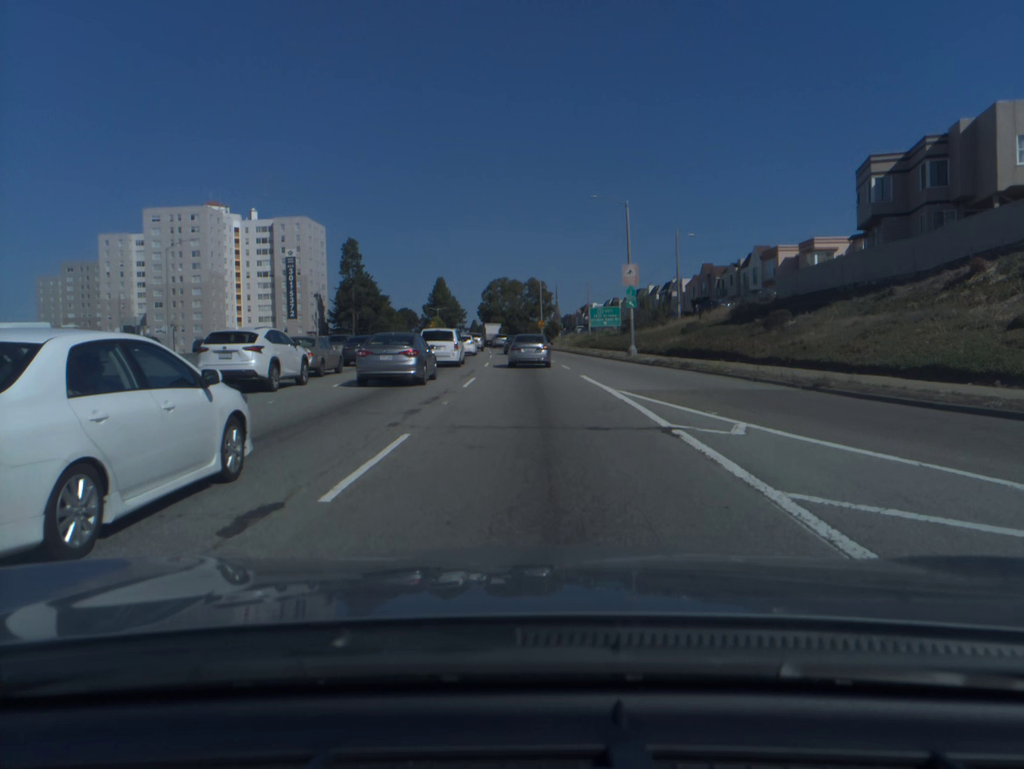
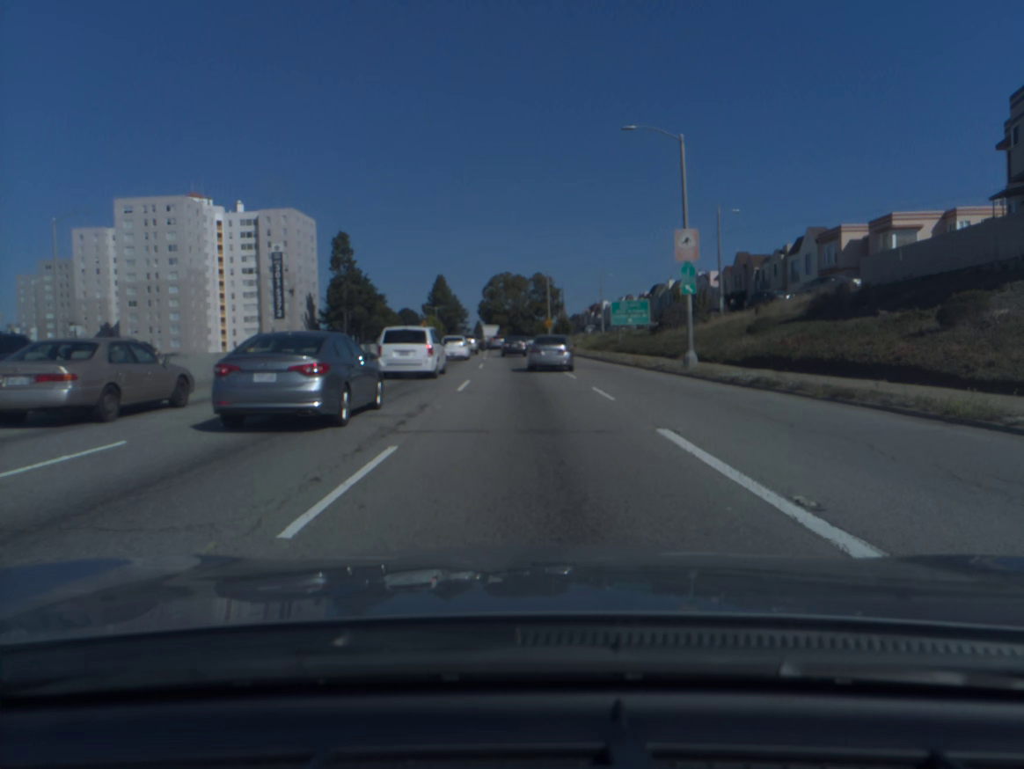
(-0.1, +15.6) m; -1°
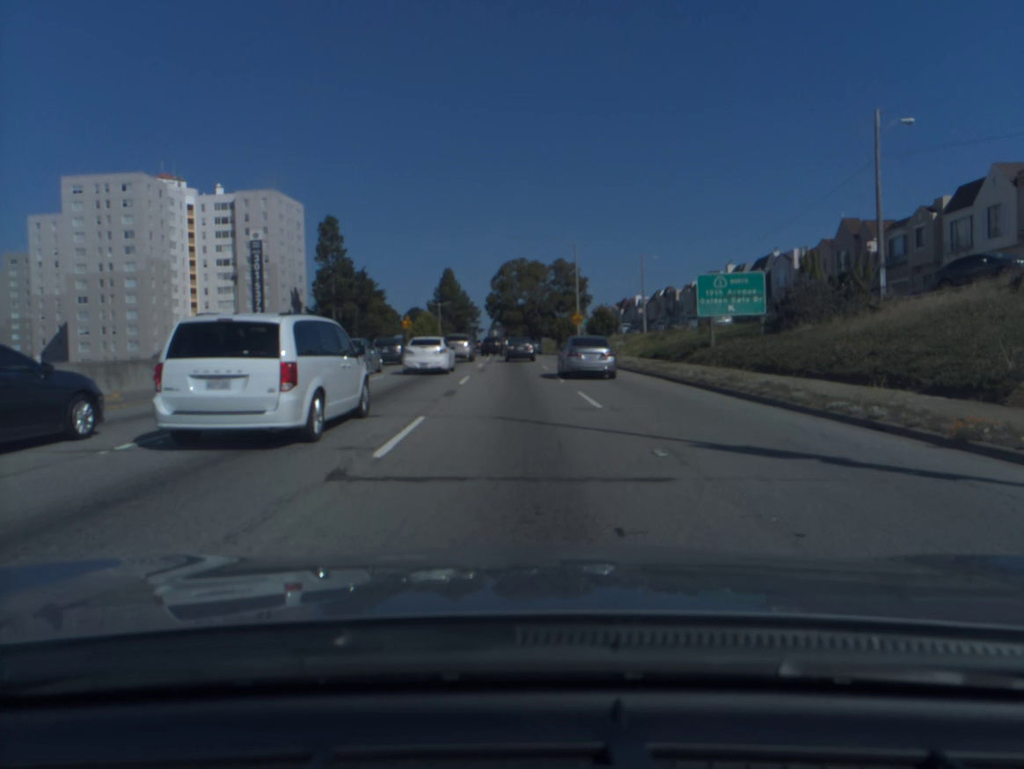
(-0.2, +25.7) m; -1°
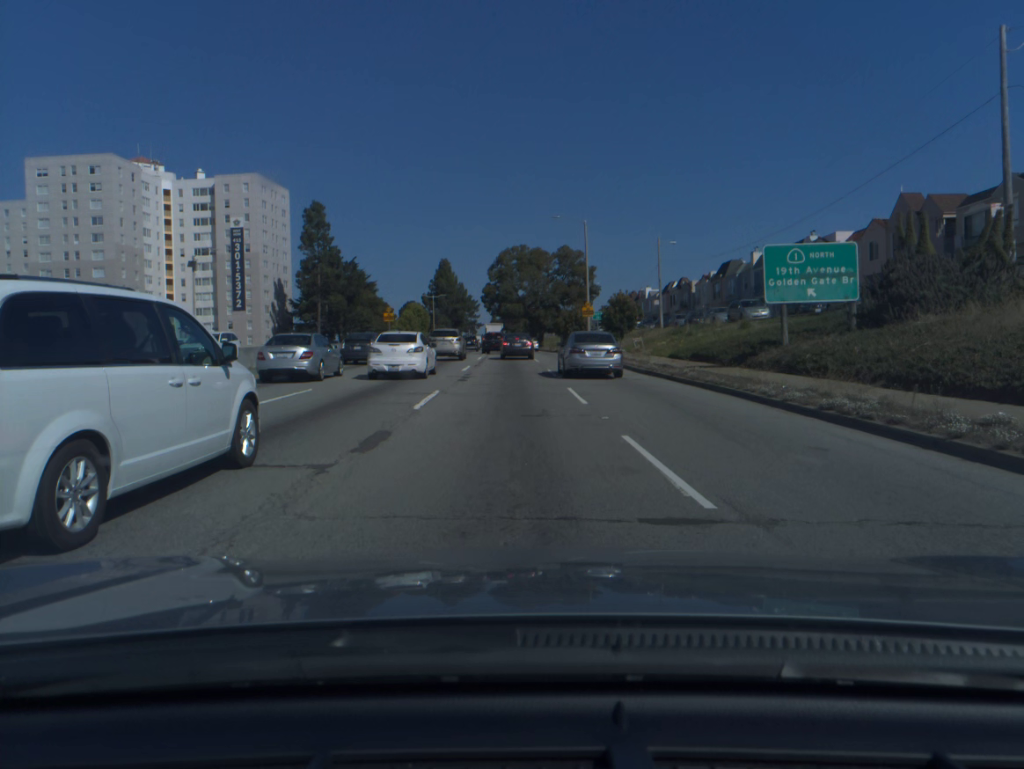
(0.0, +9.3) m; 0°
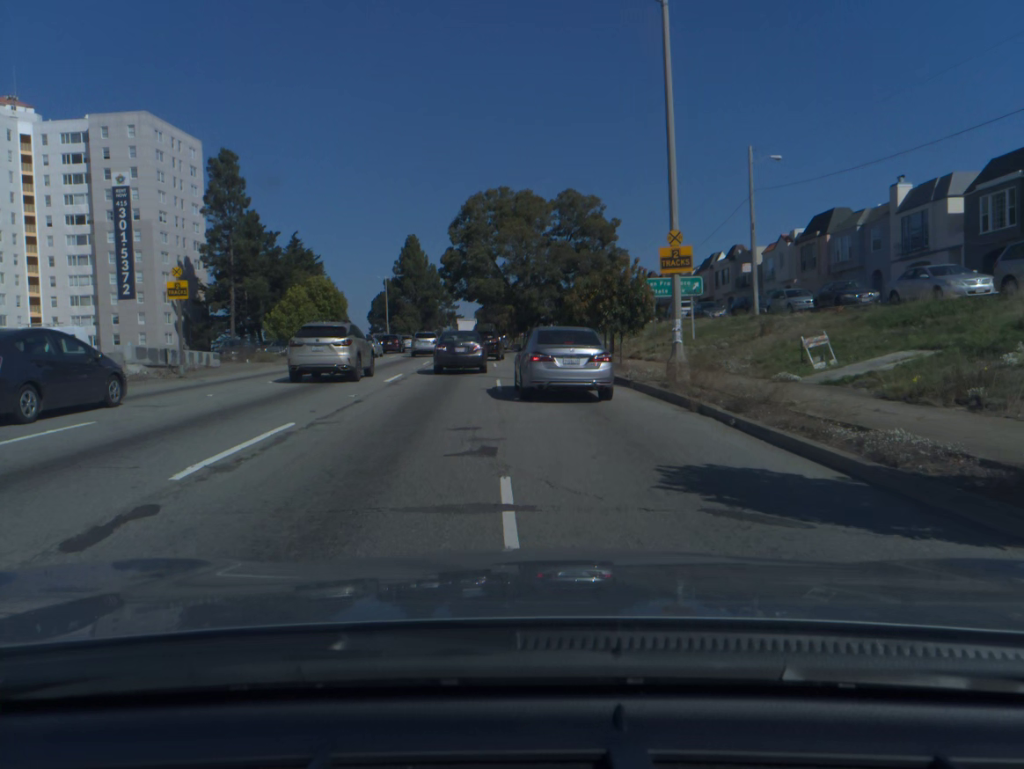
(+0.3, +36.6) m; +1°
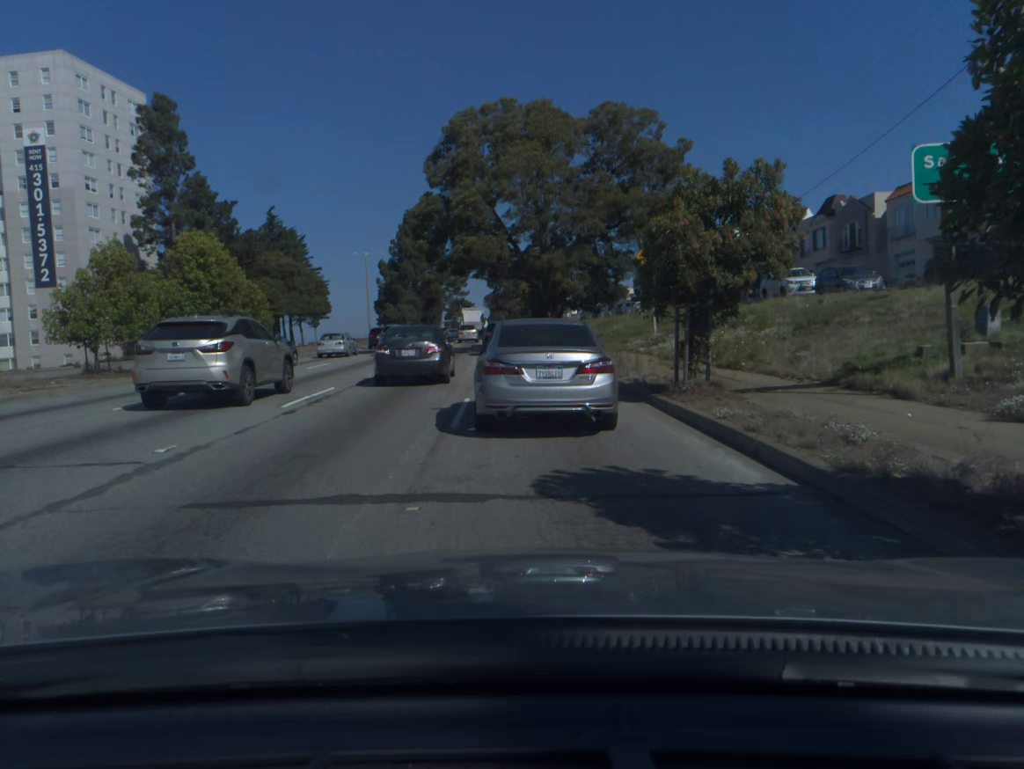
(-0.1, +22.7) m; -1°
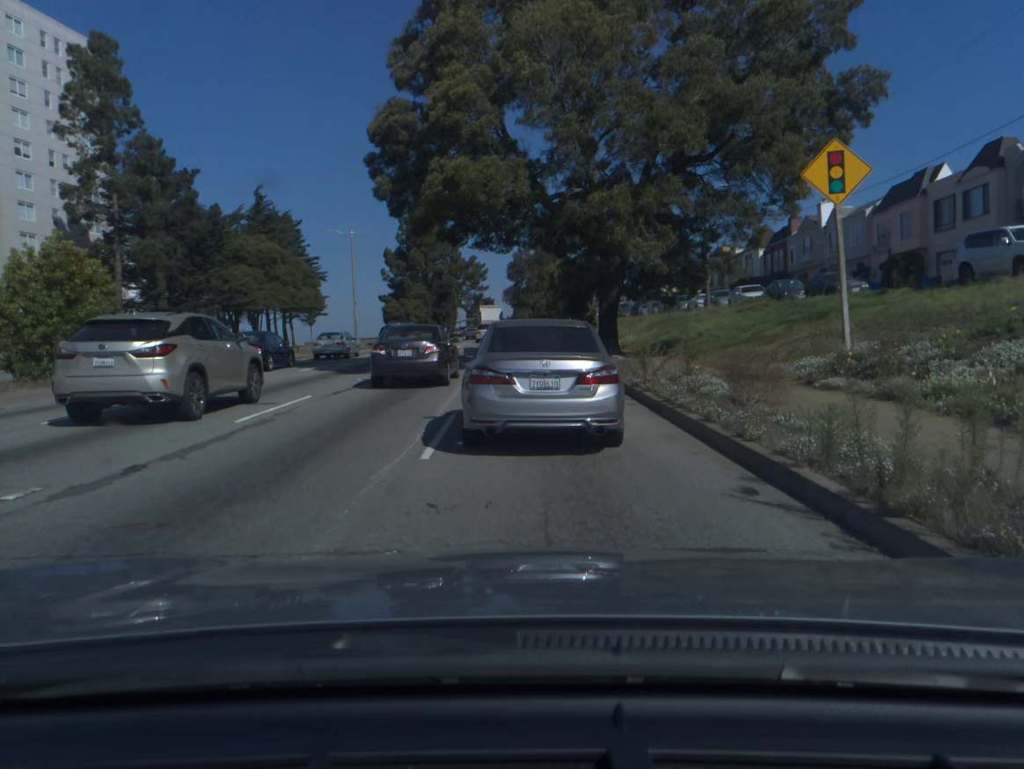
(-0.3, +17.6) m; -2°
